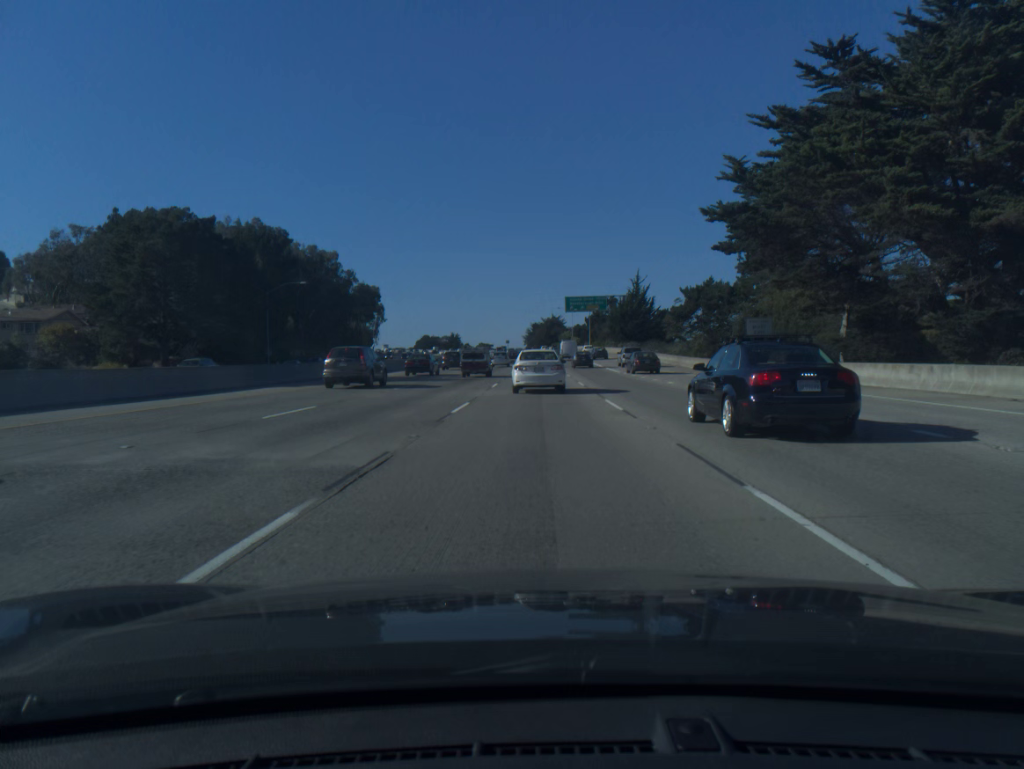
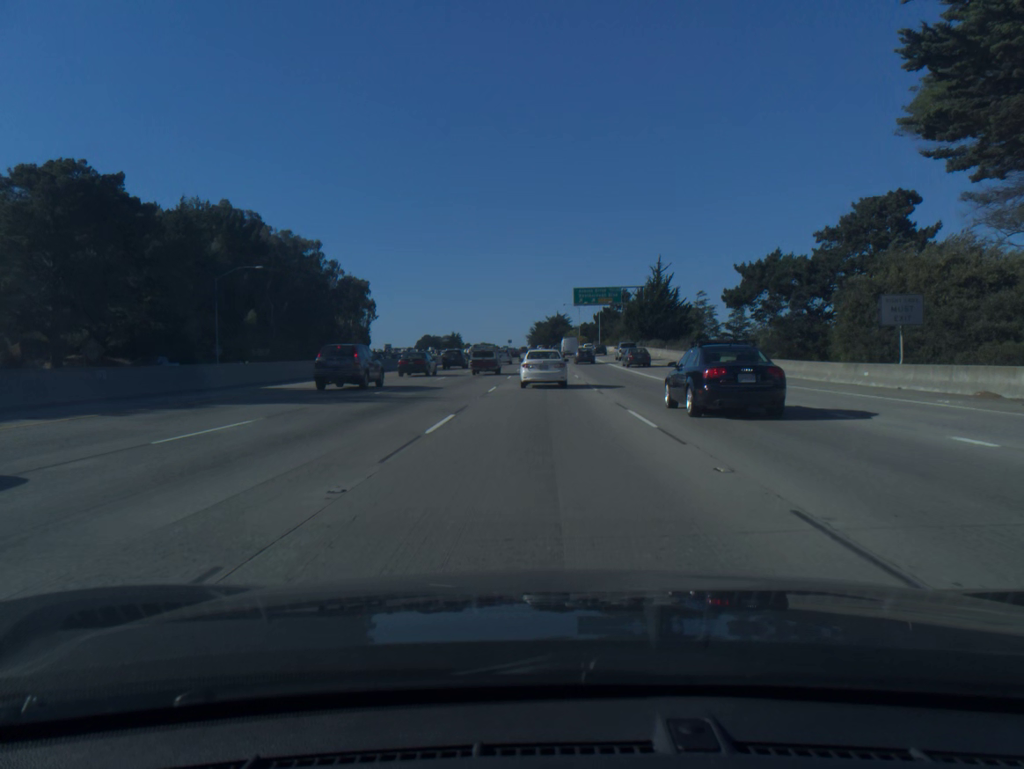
(-0.1, +19.2) m; 0°
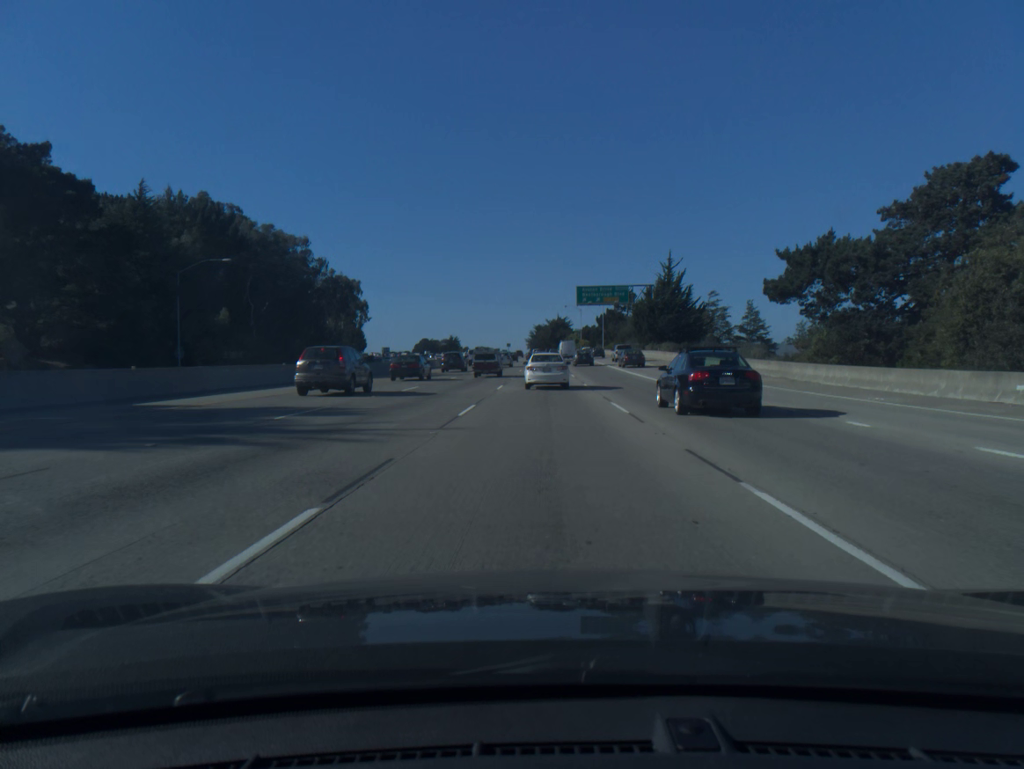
(0.0, +9.7) m; 0°
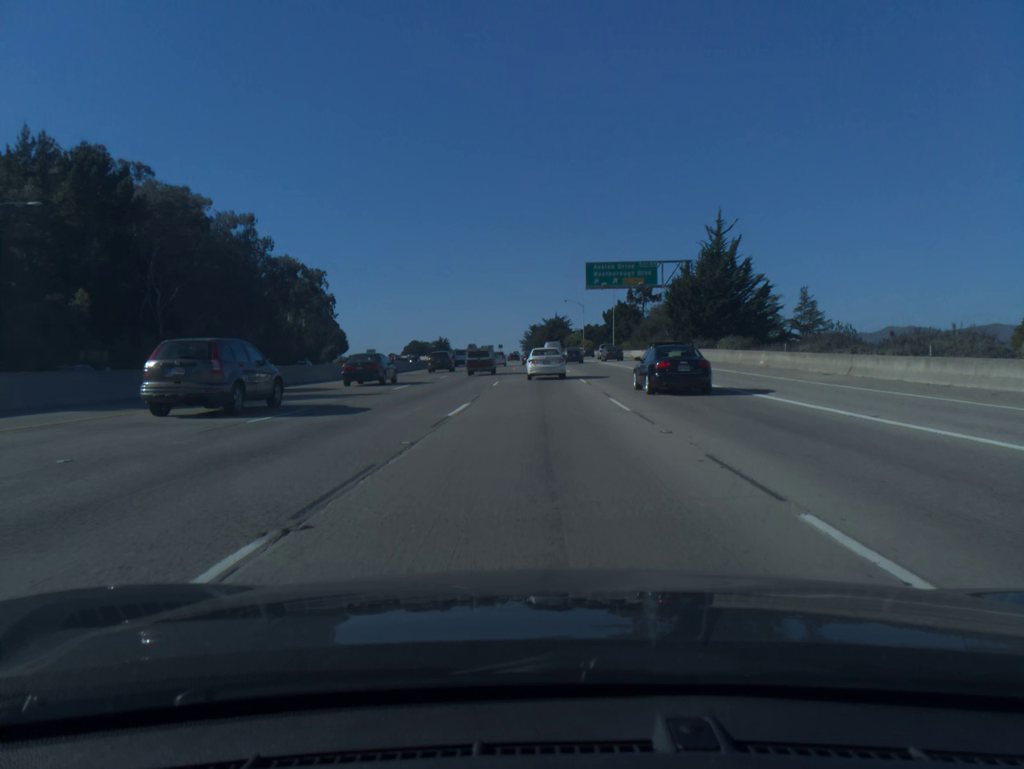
(+0.1, +30.3) m; 0°
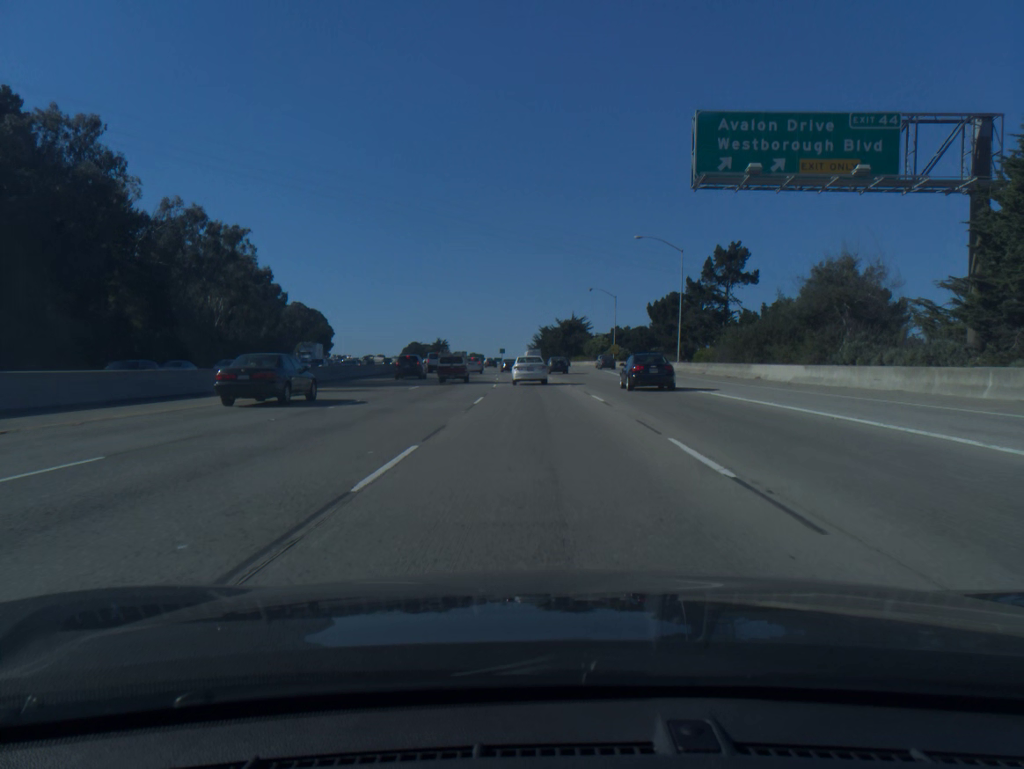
(-0.3, +52.5) m; -1°
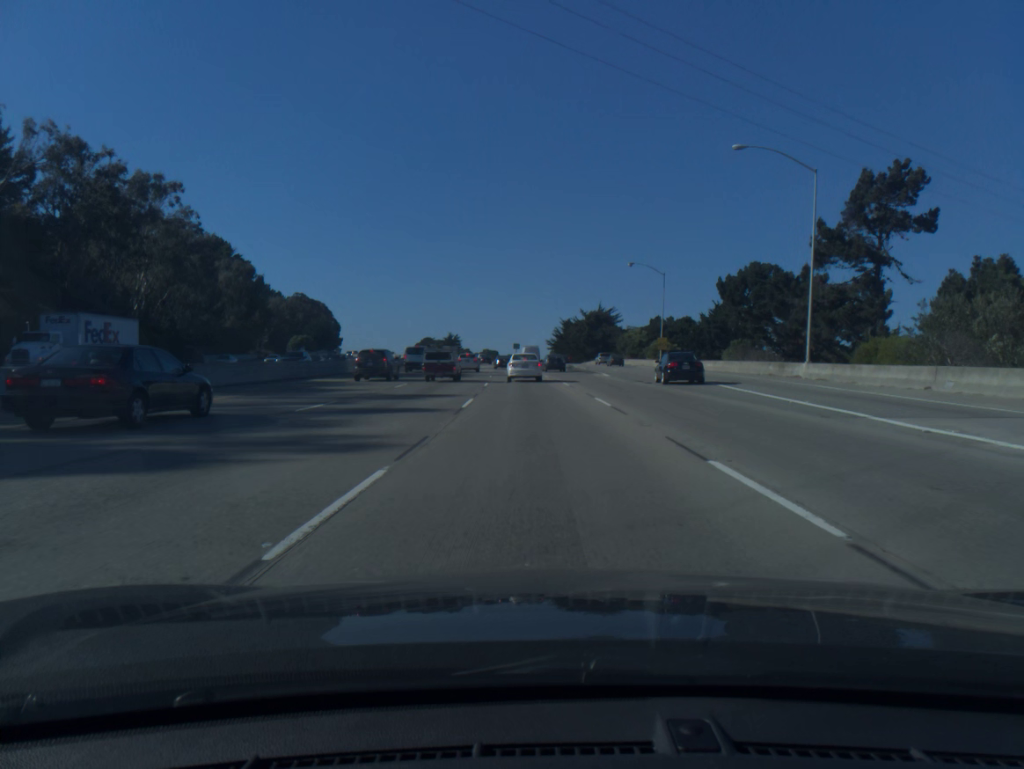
(-0.3, +31.9) m; -1°
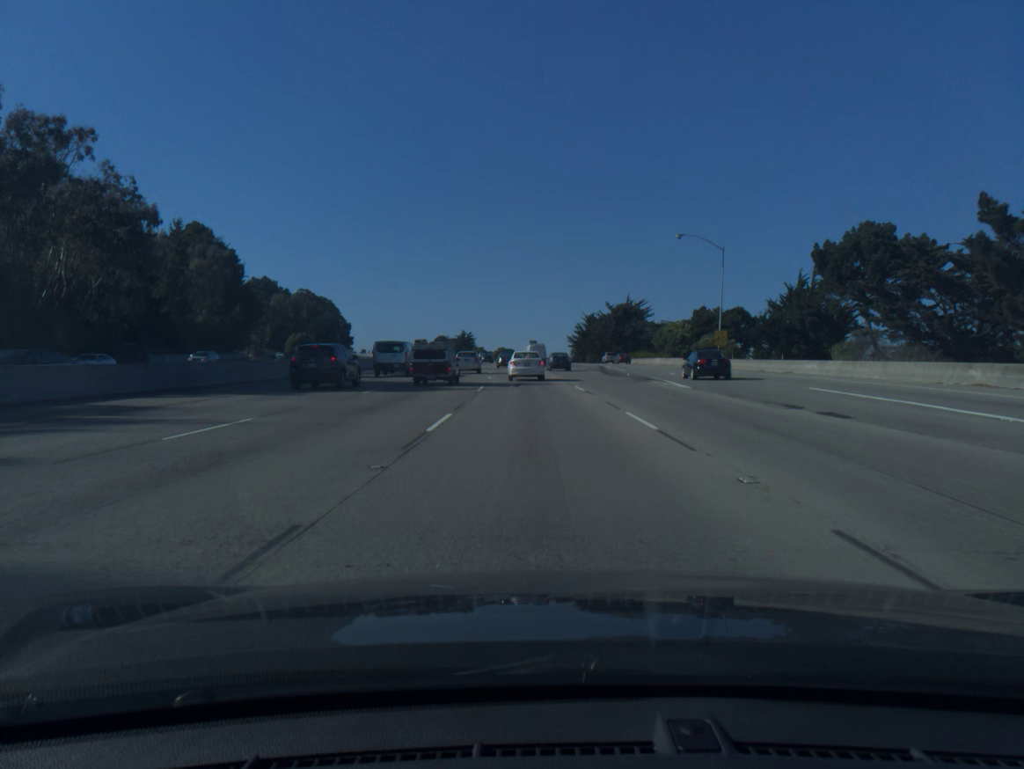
(-0.2, +21.4) m; -1°
